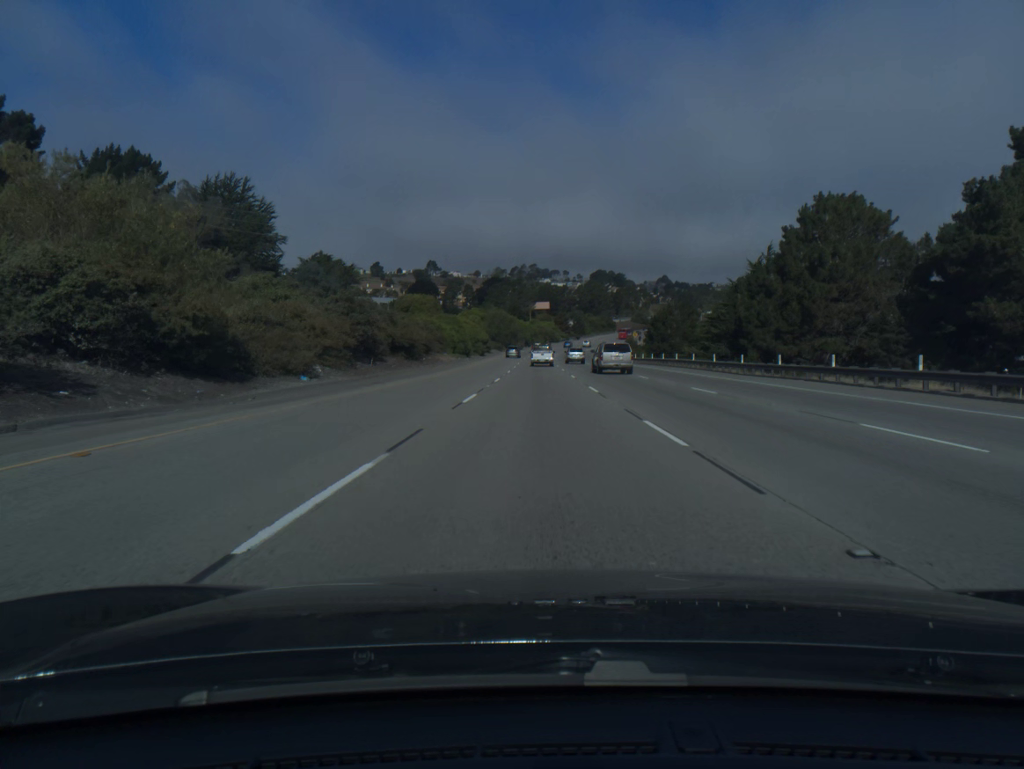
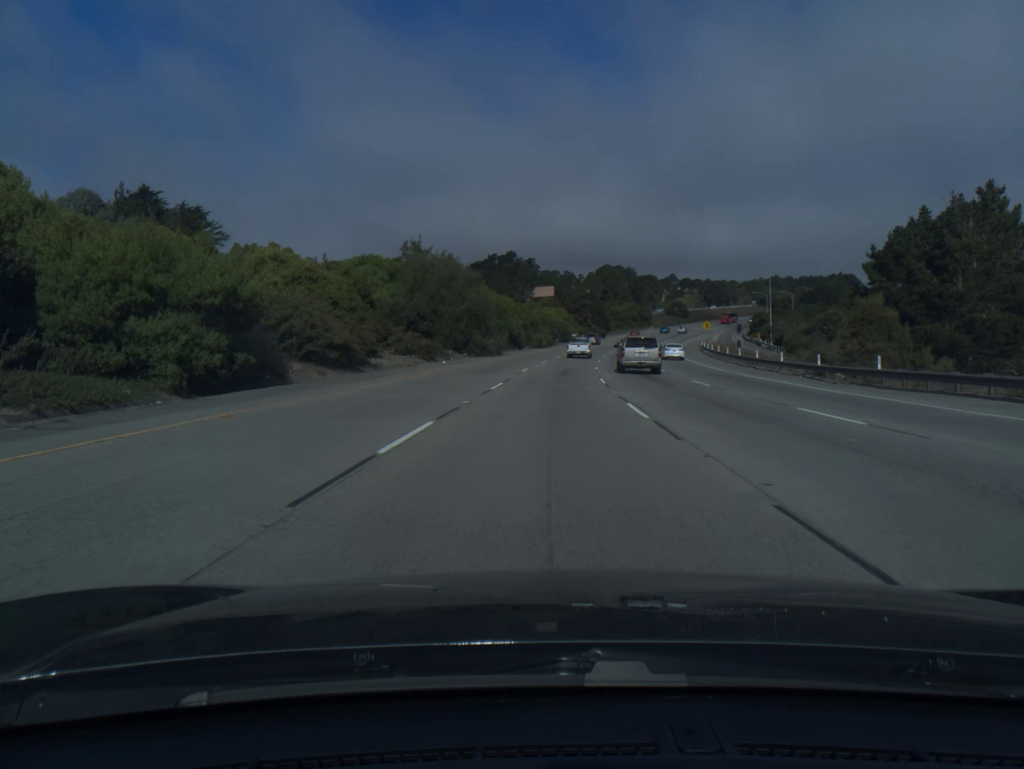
(-0.5, +98.1) m; 0°
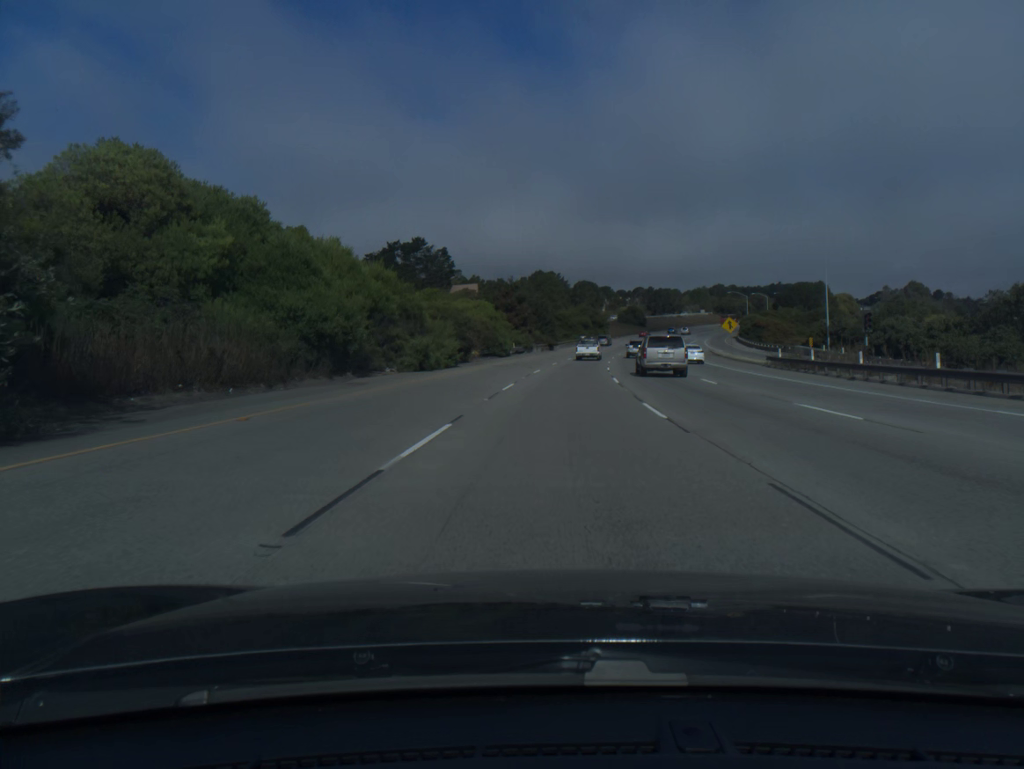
(+2.1, +58.1) m; +5°
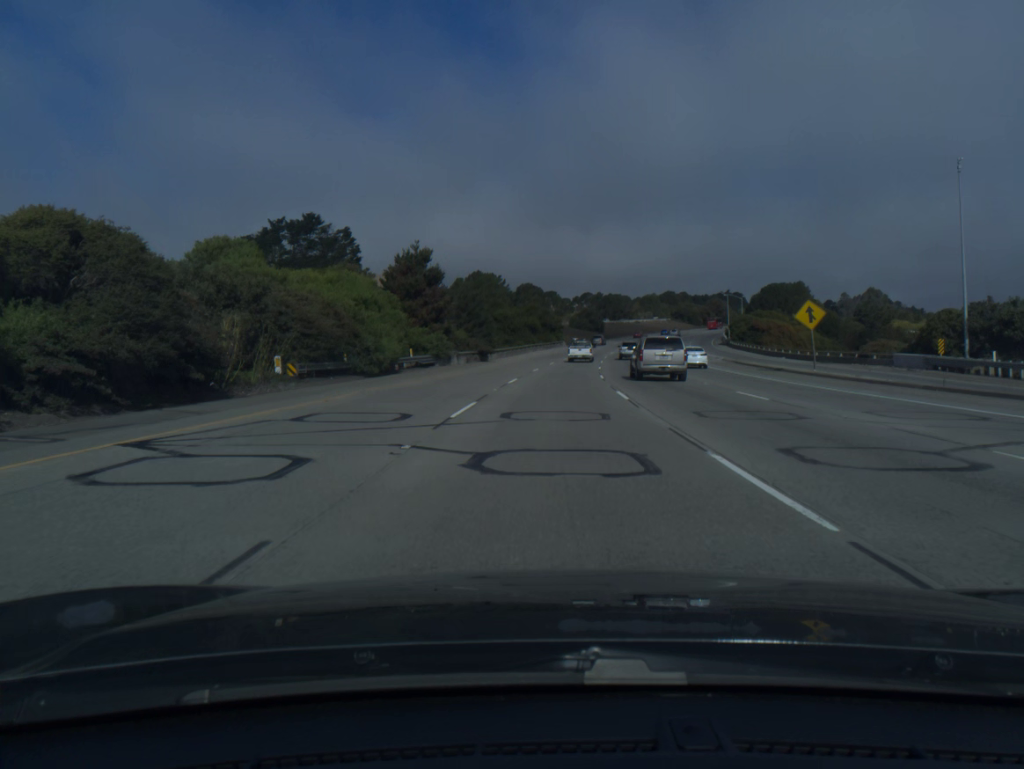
(+1.4, +38.2) m; +4°
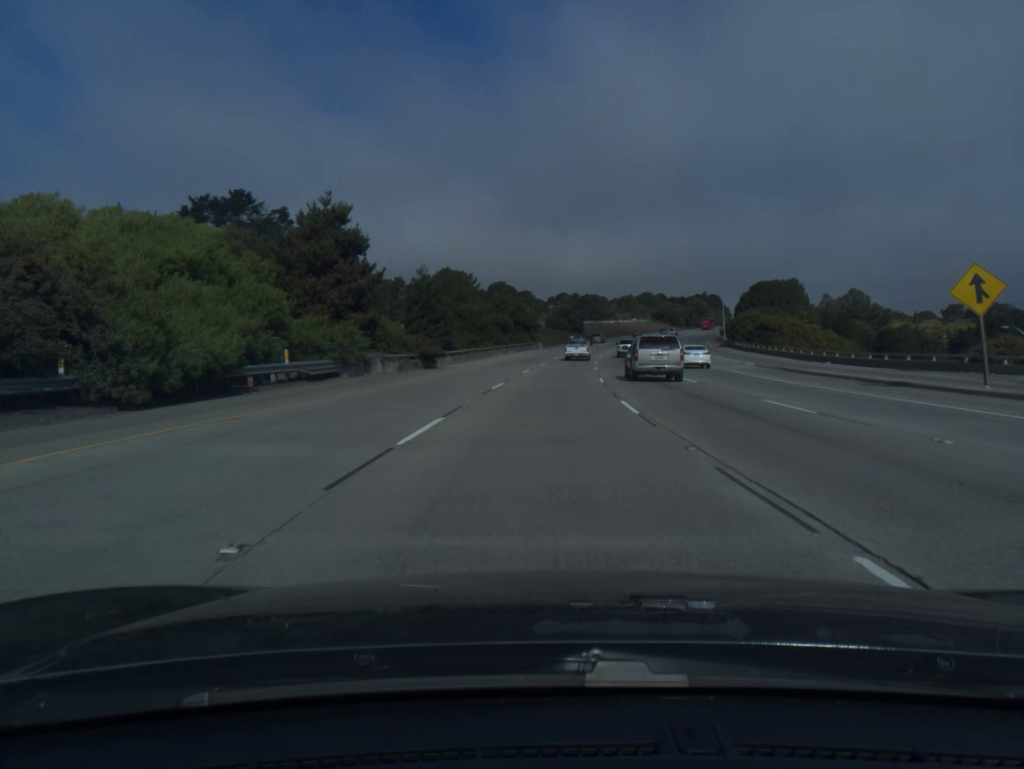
(+0.3, +19.0) m; +2°
